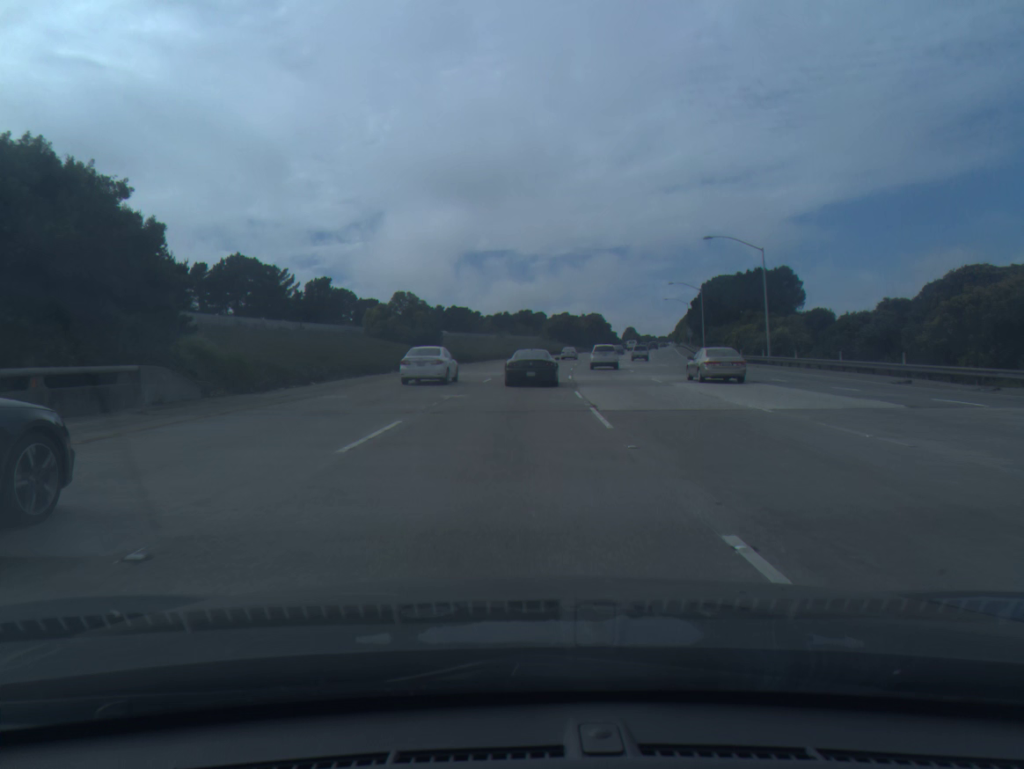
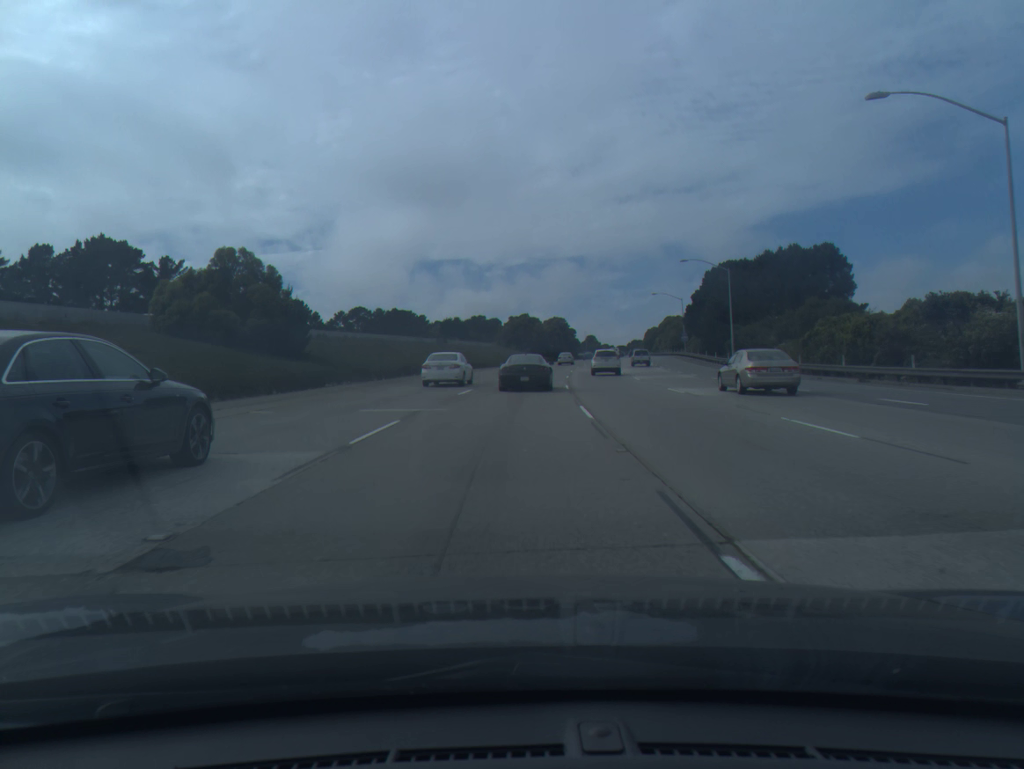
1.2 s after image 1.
(+1.1, +35.4) m; +4°
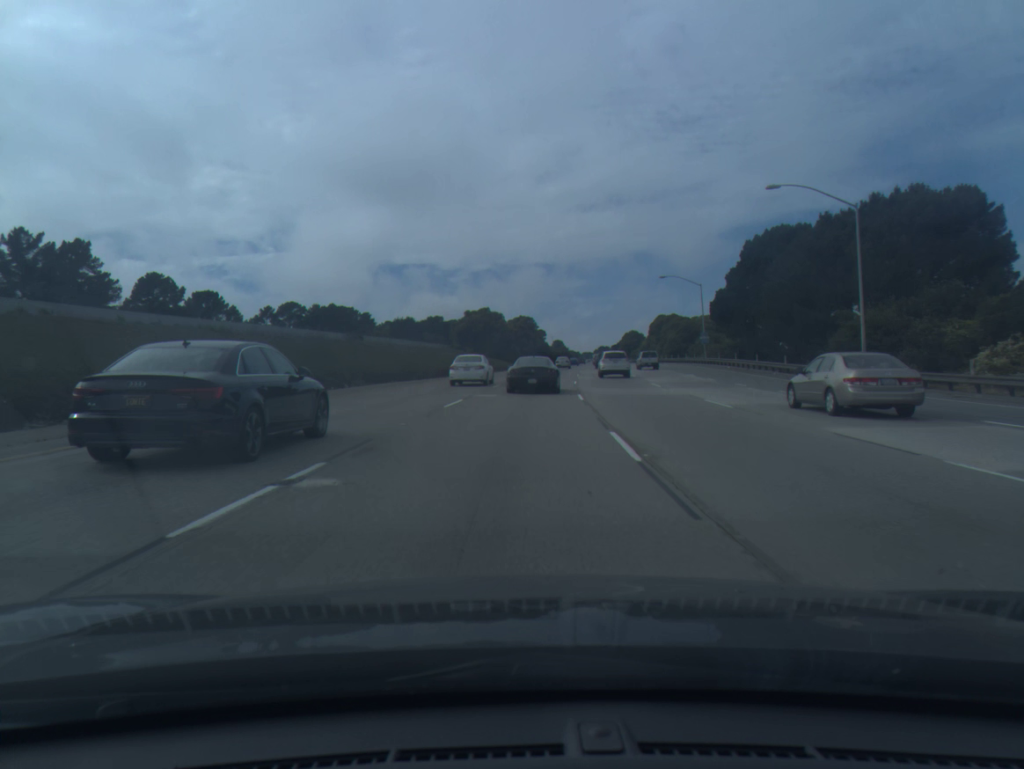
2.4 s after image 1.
(+0.8, +35.1) m; +3°
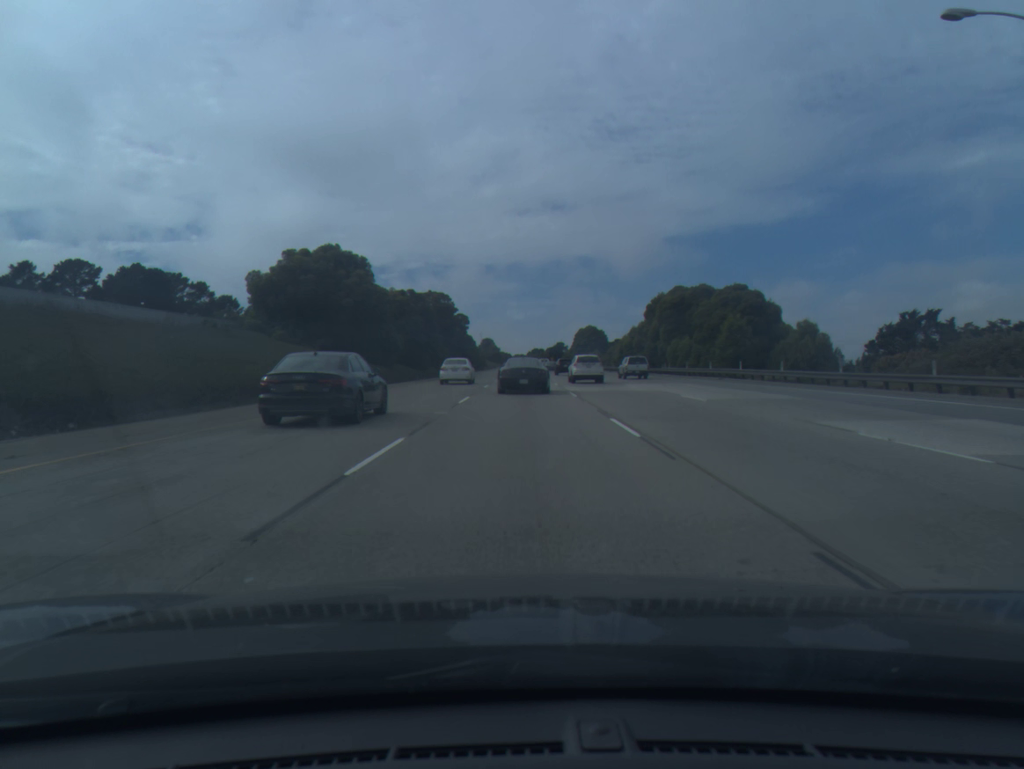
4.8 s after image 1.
(+3.7, +69.8) m; +5°
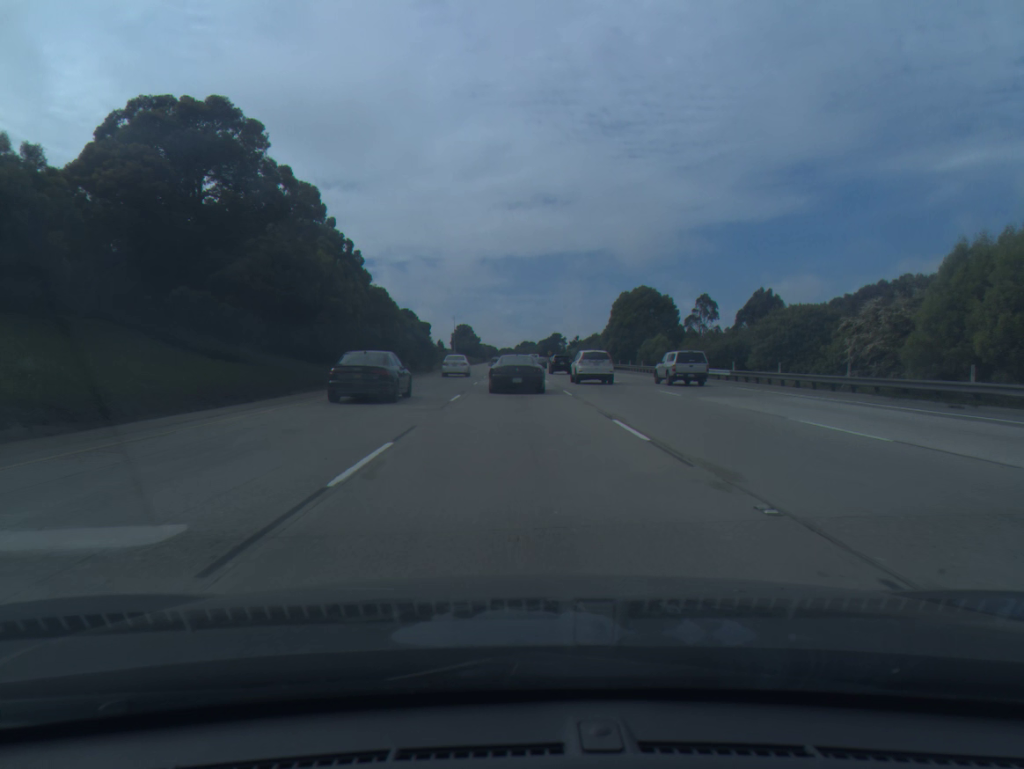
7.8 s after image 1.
(+0.4, +88.3) m; +1°
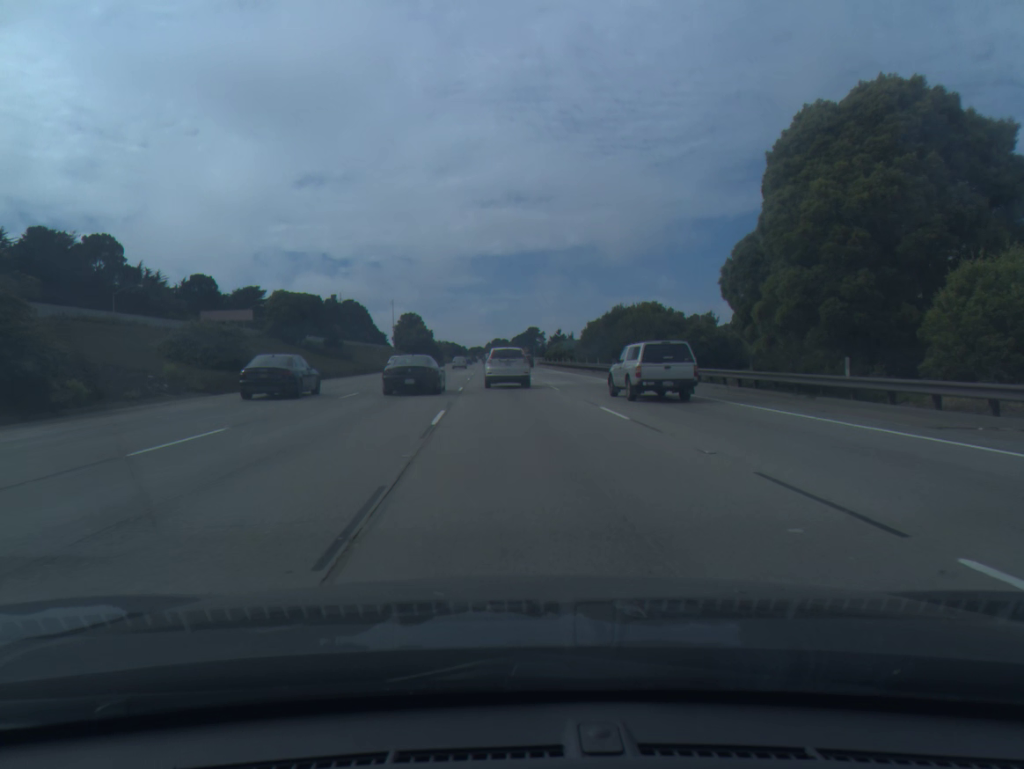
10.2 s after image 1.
(+2.4, +70.0) m; +2°
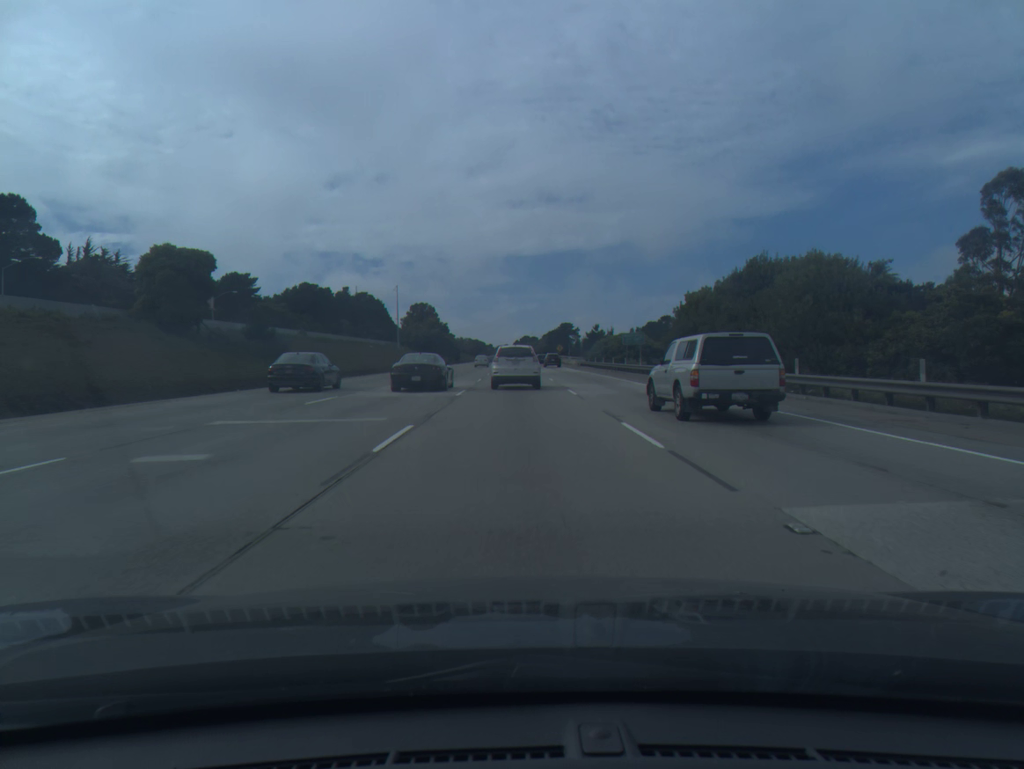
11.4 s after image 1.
(-0.7, +34.0) m; -2°
